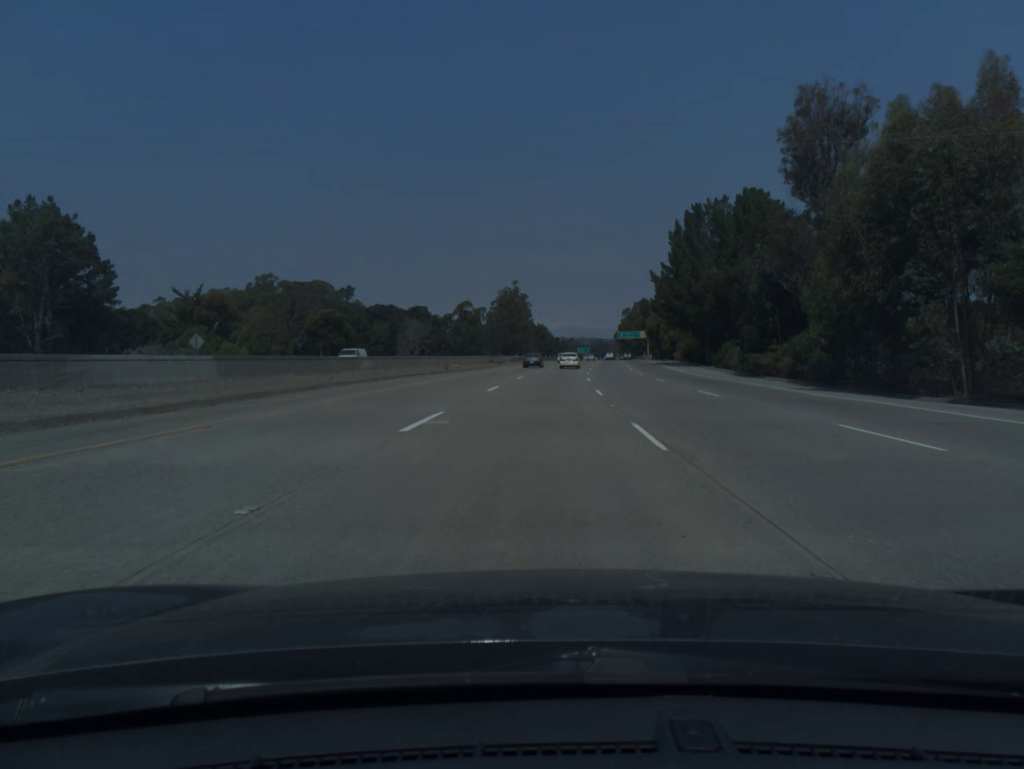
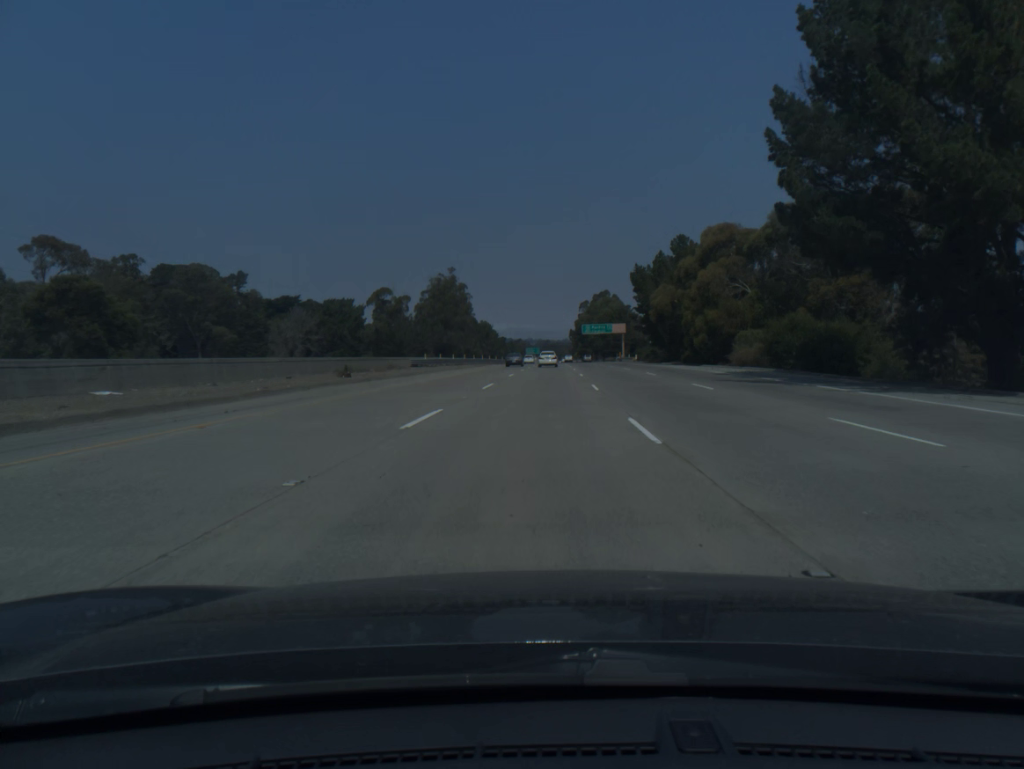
(+2.0, +58.4) m; +4°
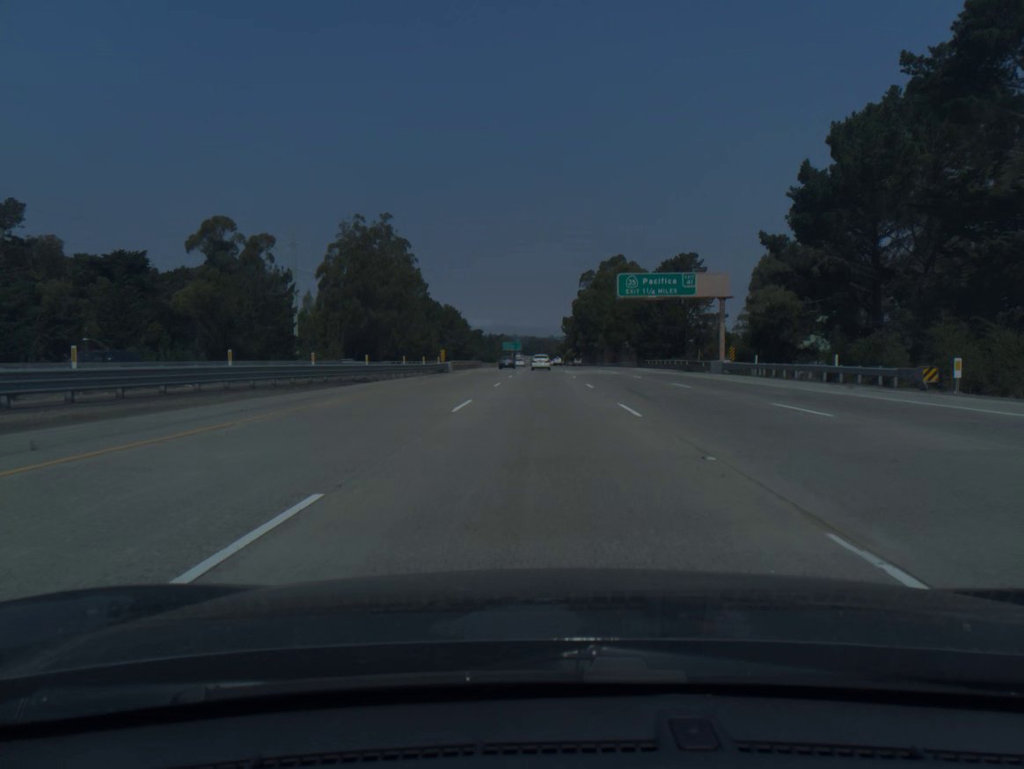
(+1.3, +98.0) m; +1°
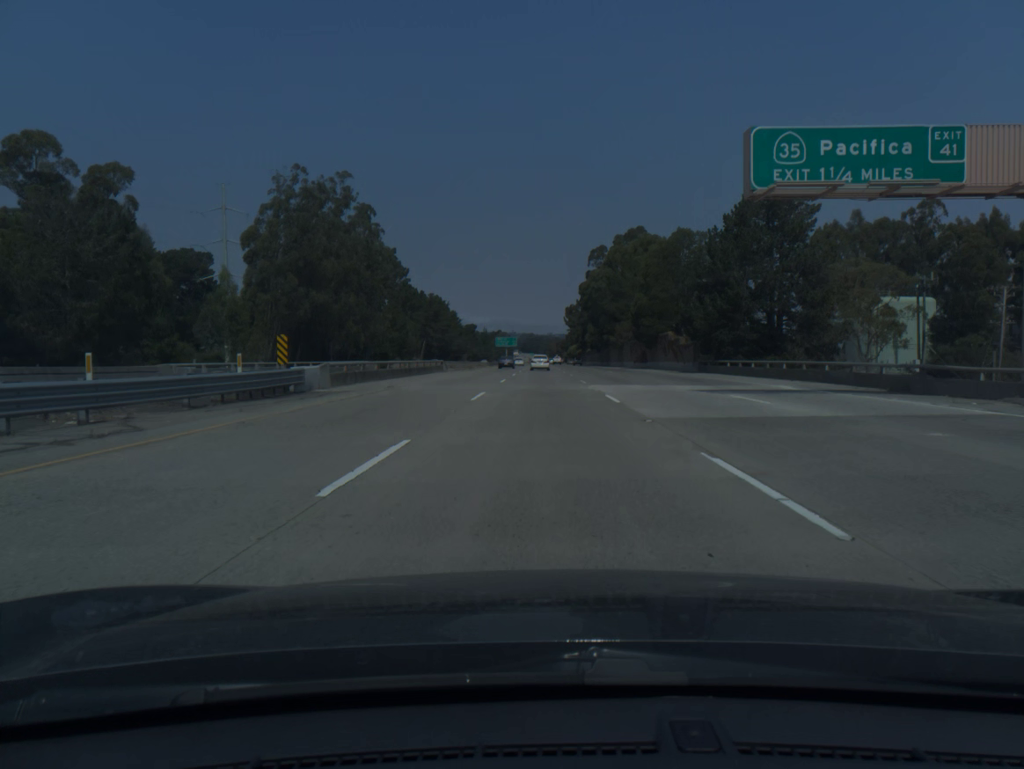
(0.0, +39.4) m; 0°
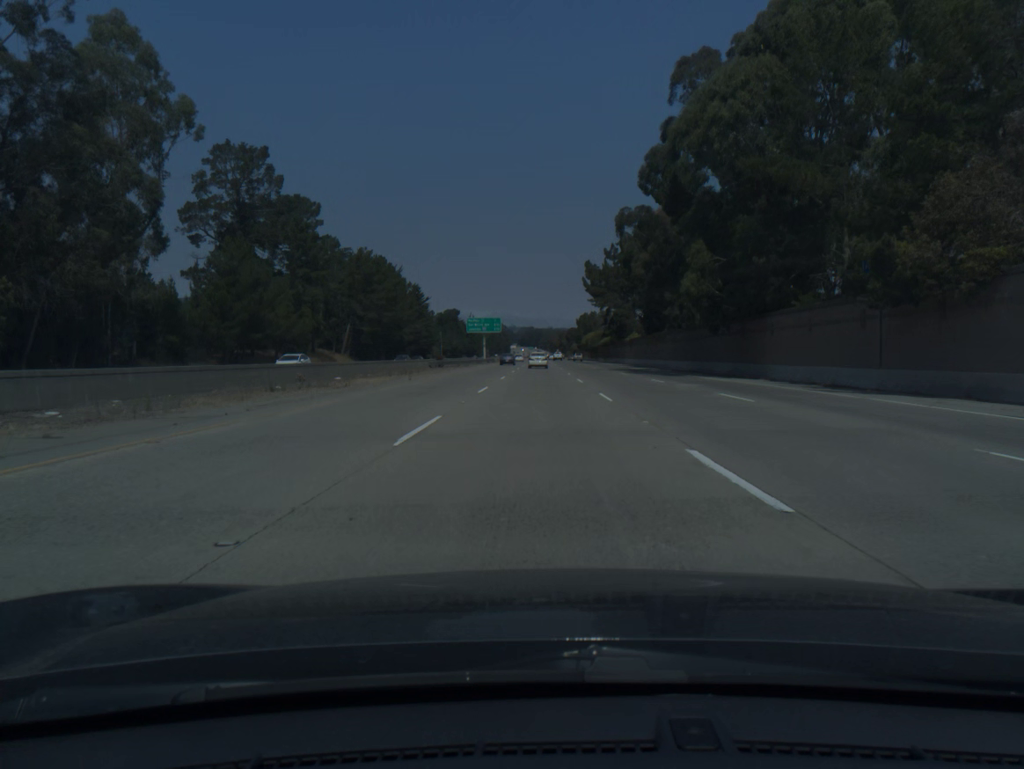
(+0.1, +98.9) m; 0°
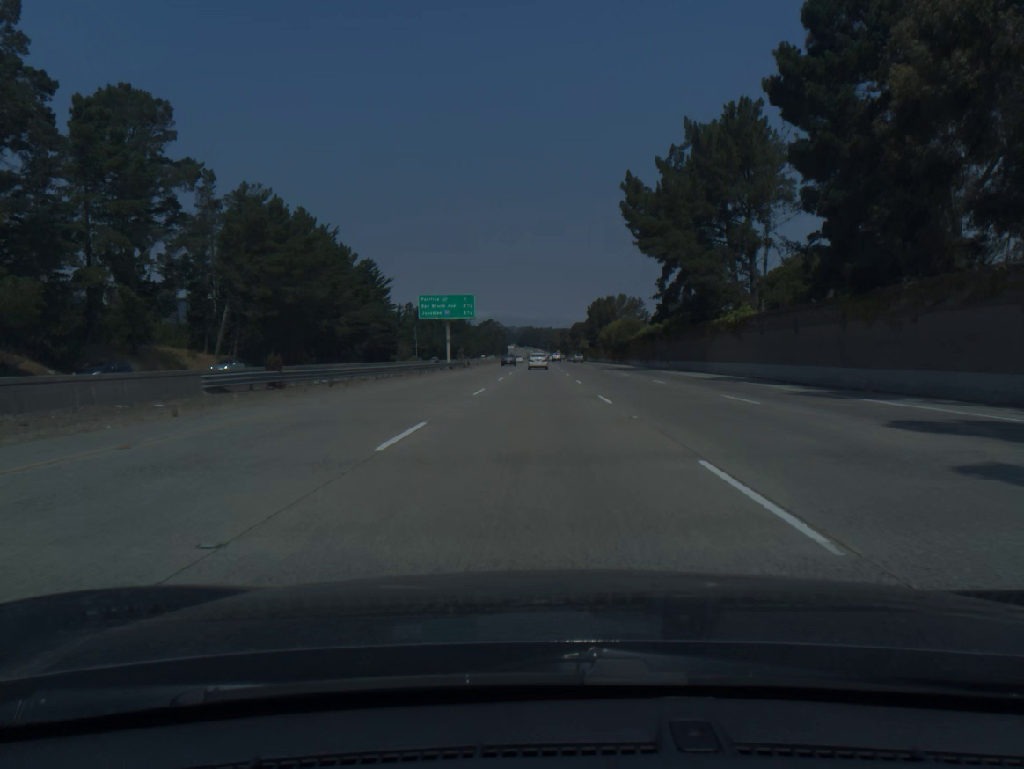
(+0.1, +59.3) m; 0°
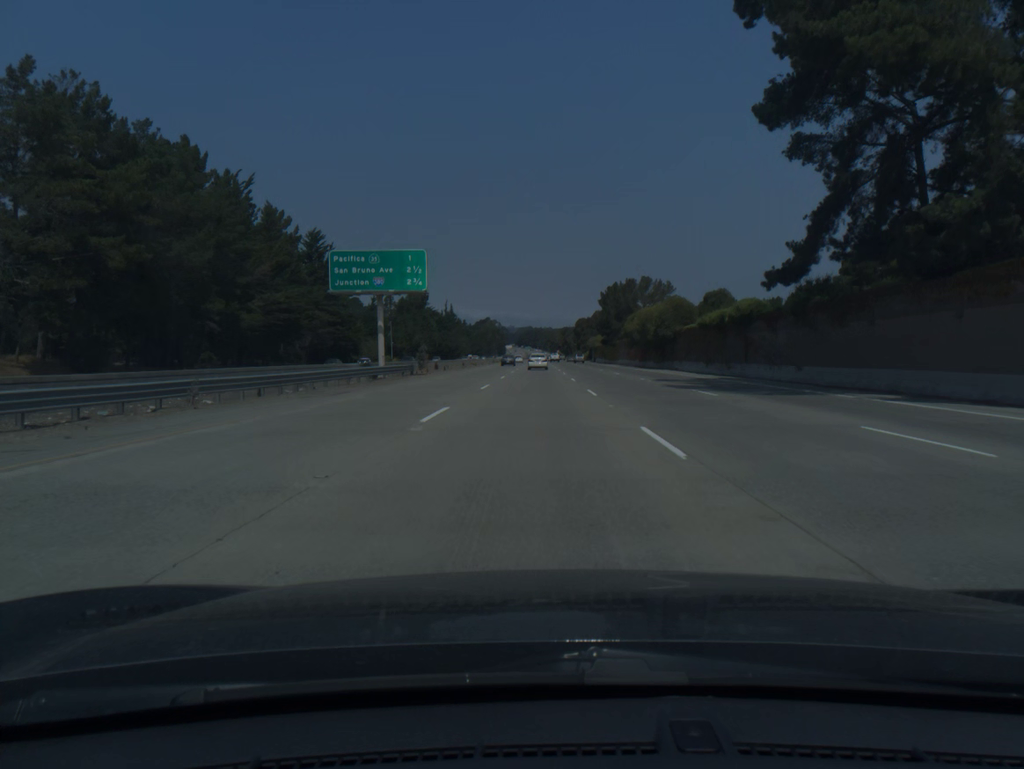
(0.0, +39.5) m; 0°
